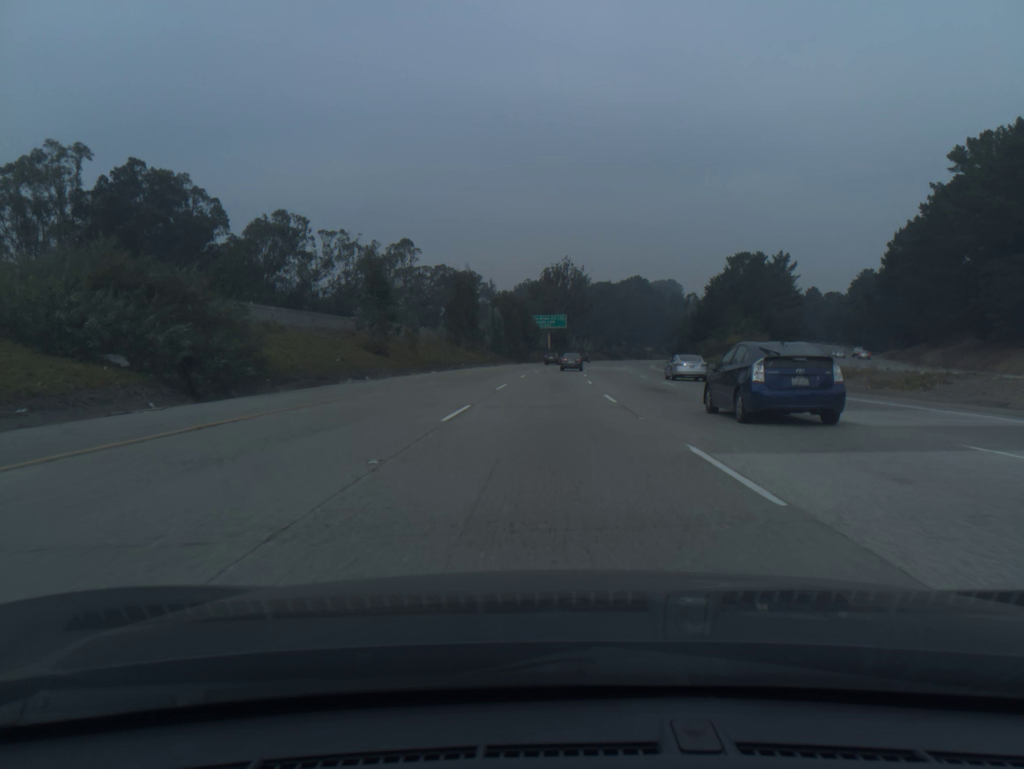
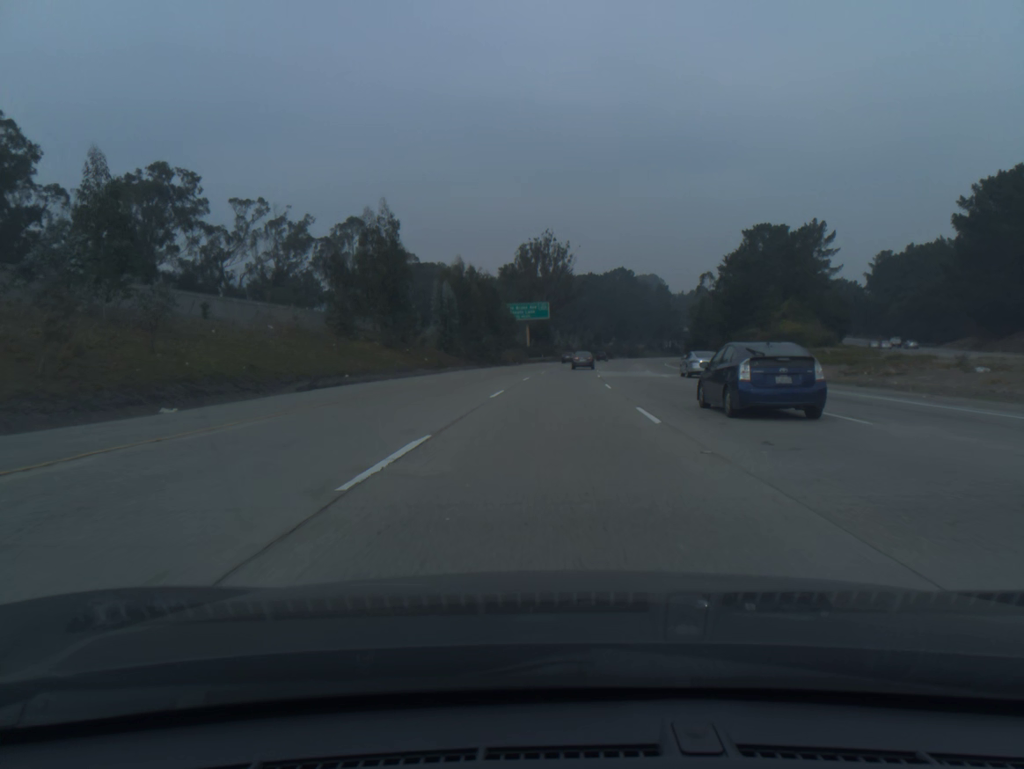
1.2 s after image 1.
(+0.4, +36.1) m; +1°
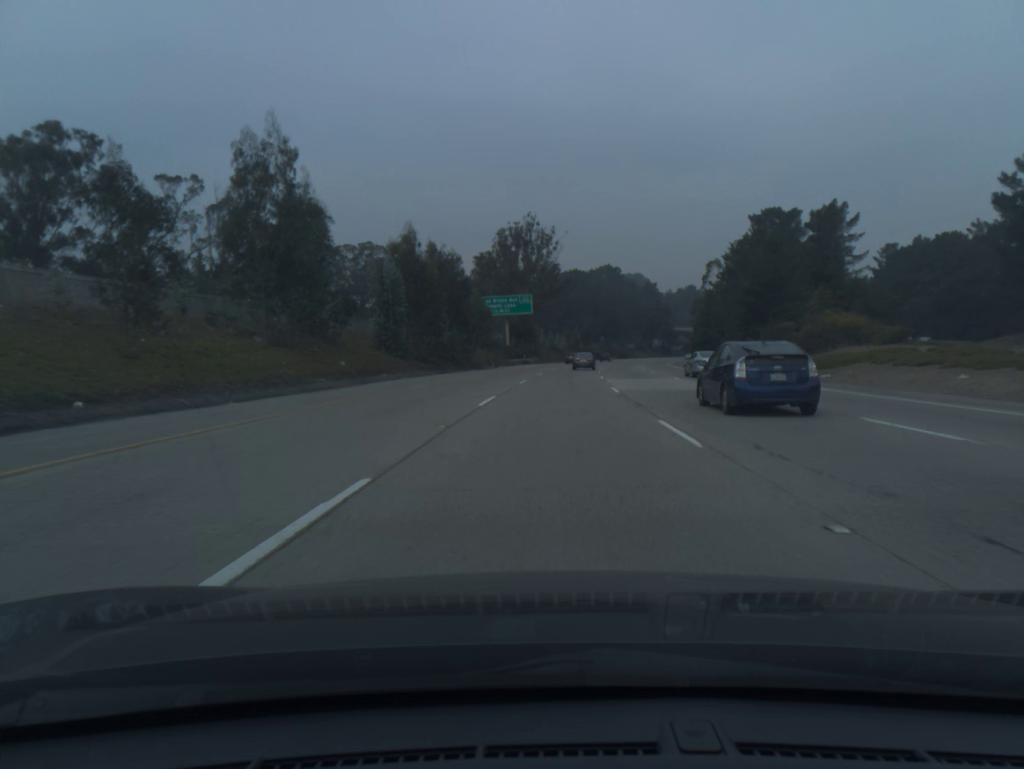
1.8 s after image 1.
(+0.2, +18.1) m; +1°
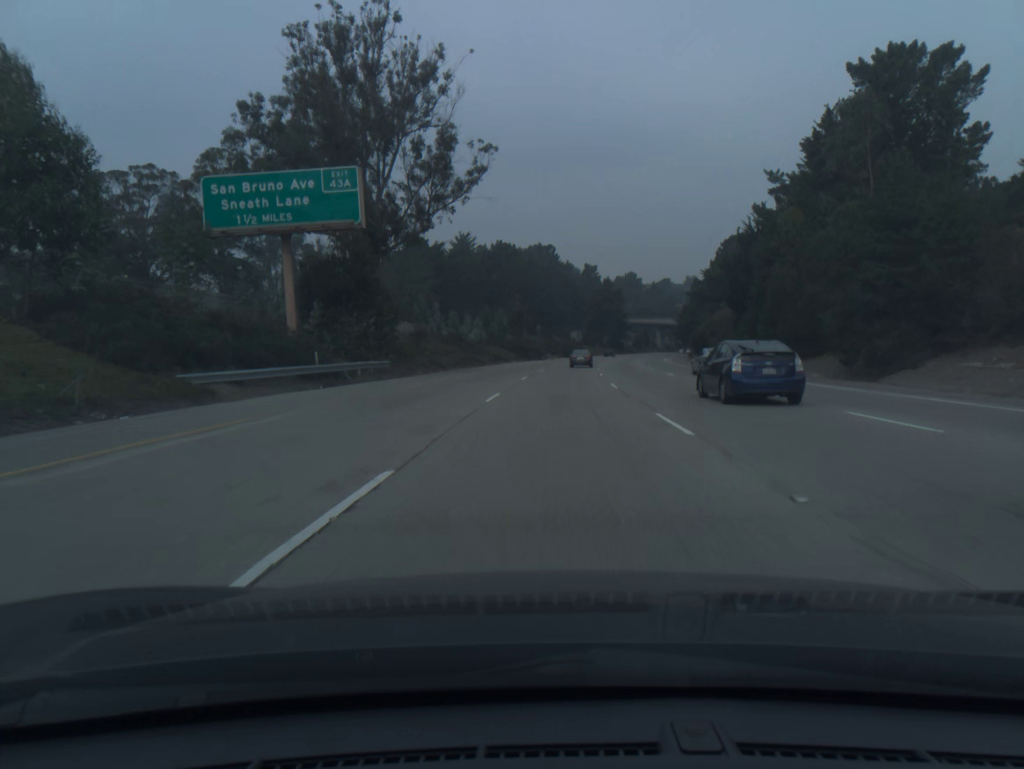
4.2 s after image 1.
(+3.3, +72.3) m; +5°
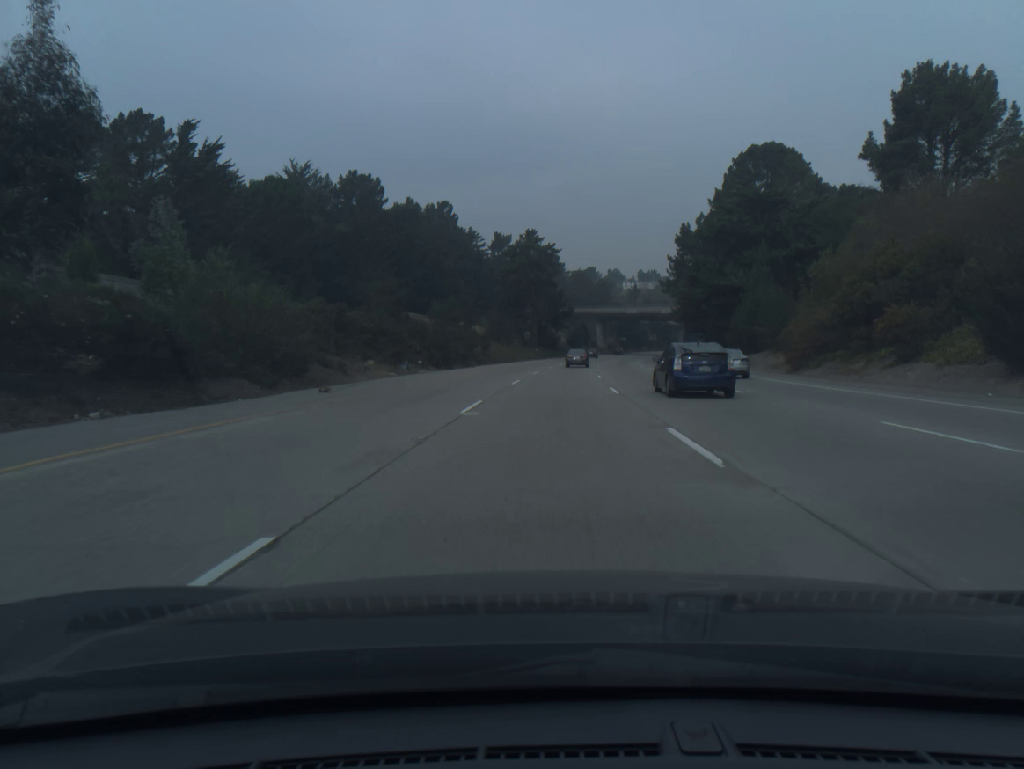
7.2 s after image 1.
(+5.3, +90.5) m; +6°
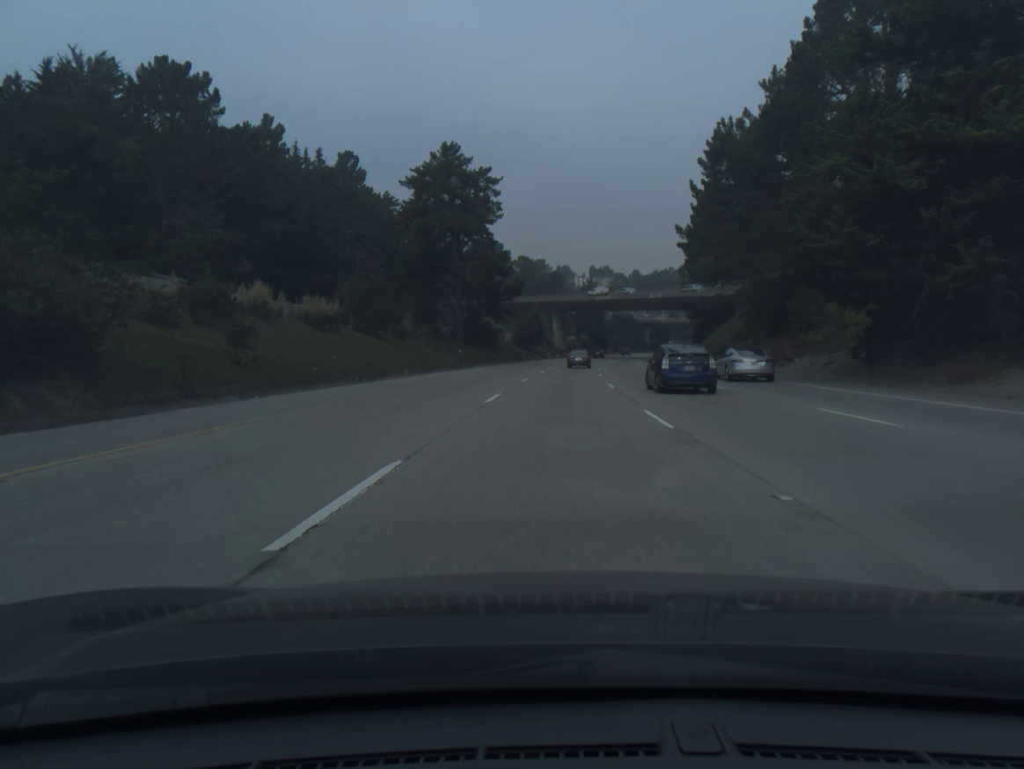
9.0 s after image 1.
(+1.8, +54.3) m; +4°
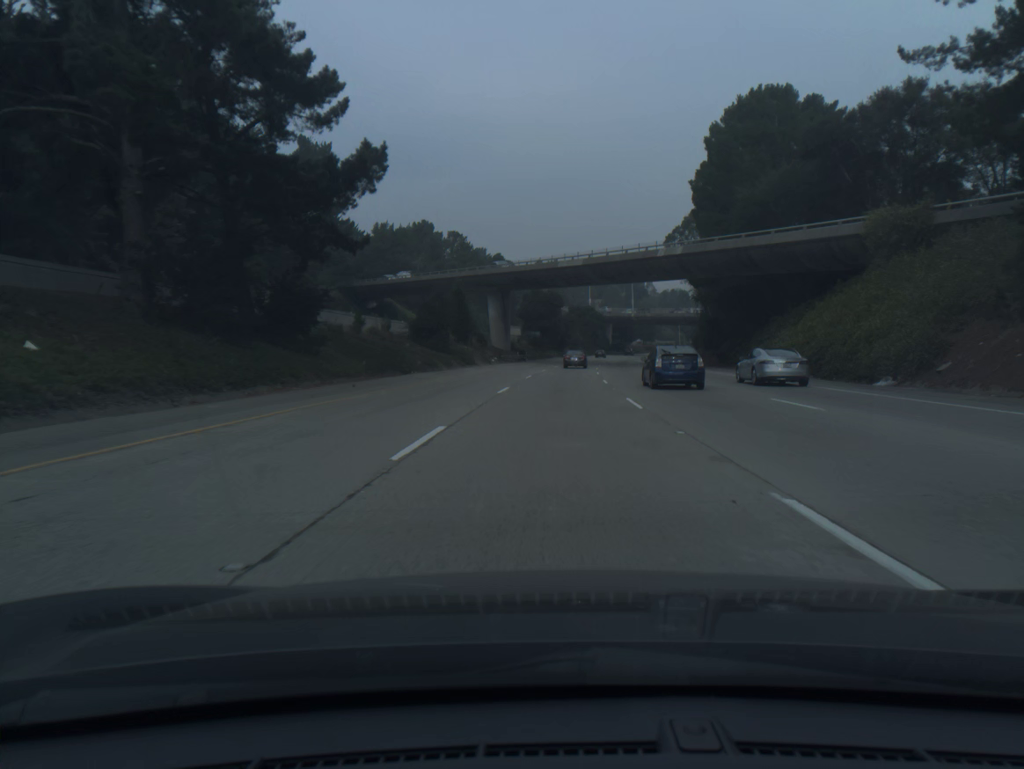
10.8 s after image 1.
(+1.9, +54.3) m; +4°
